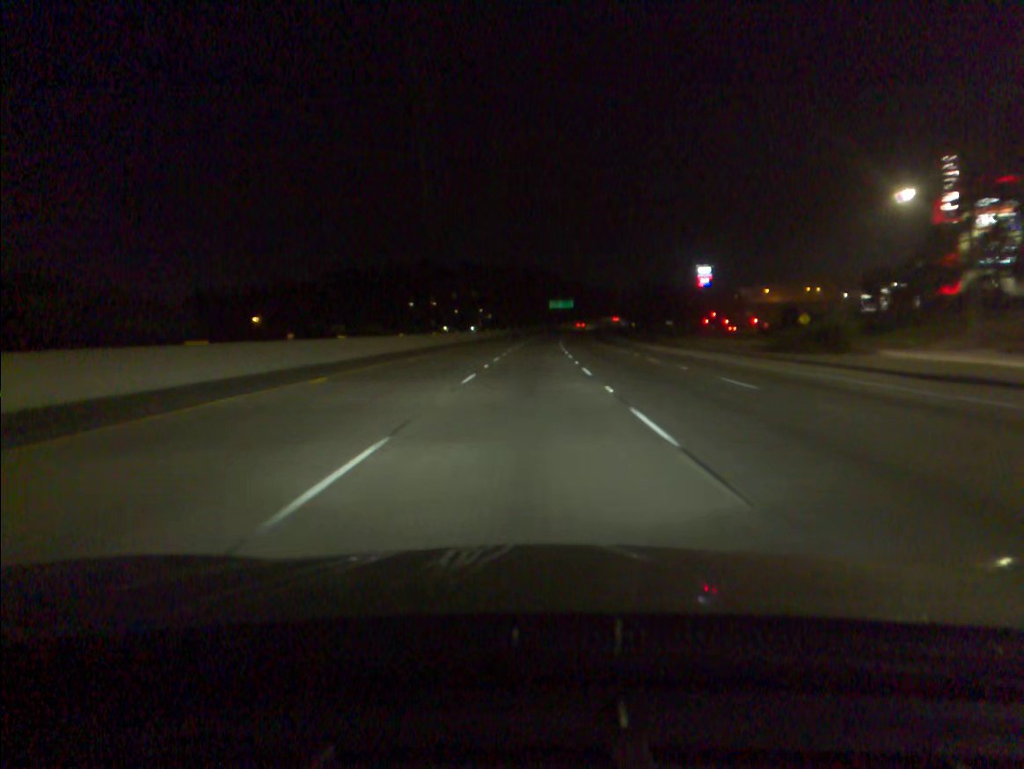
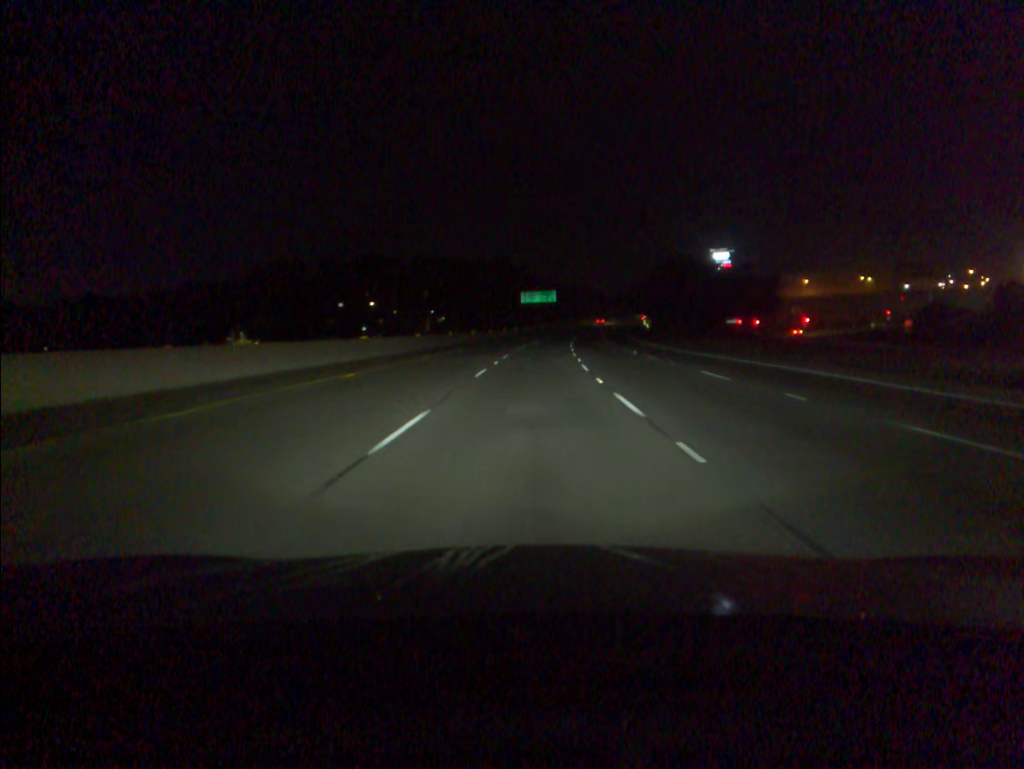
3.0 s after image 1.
(+1.5, +84.6) m; +2°
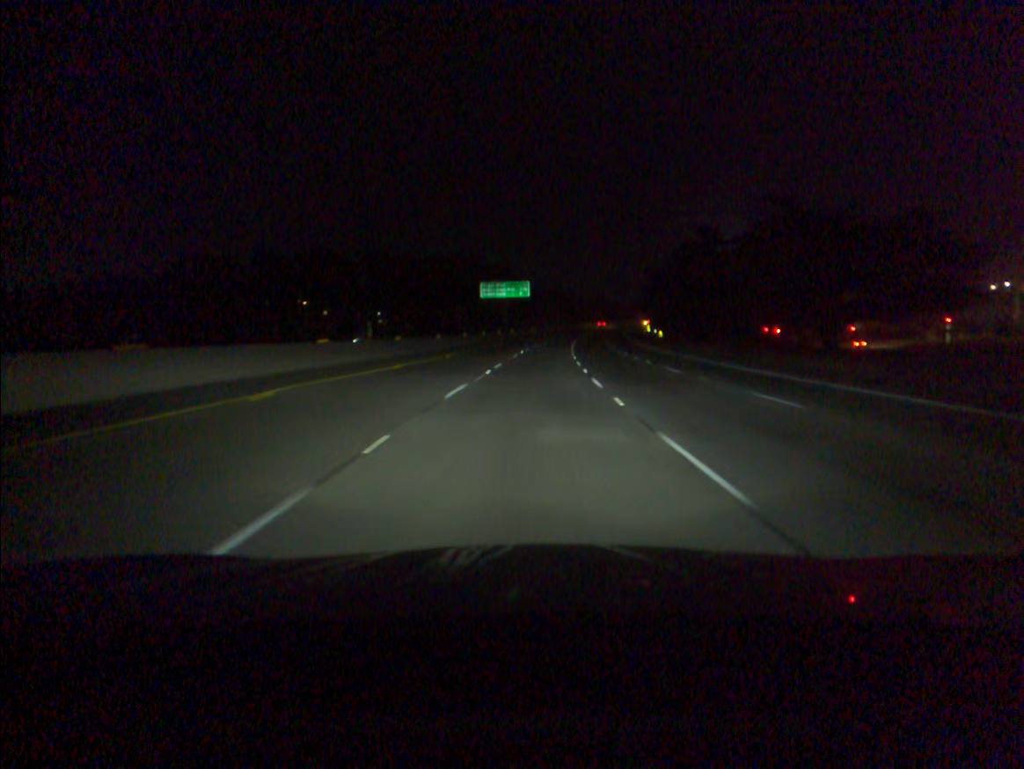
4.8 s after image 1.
(+0.9, +50.6) m; +2°
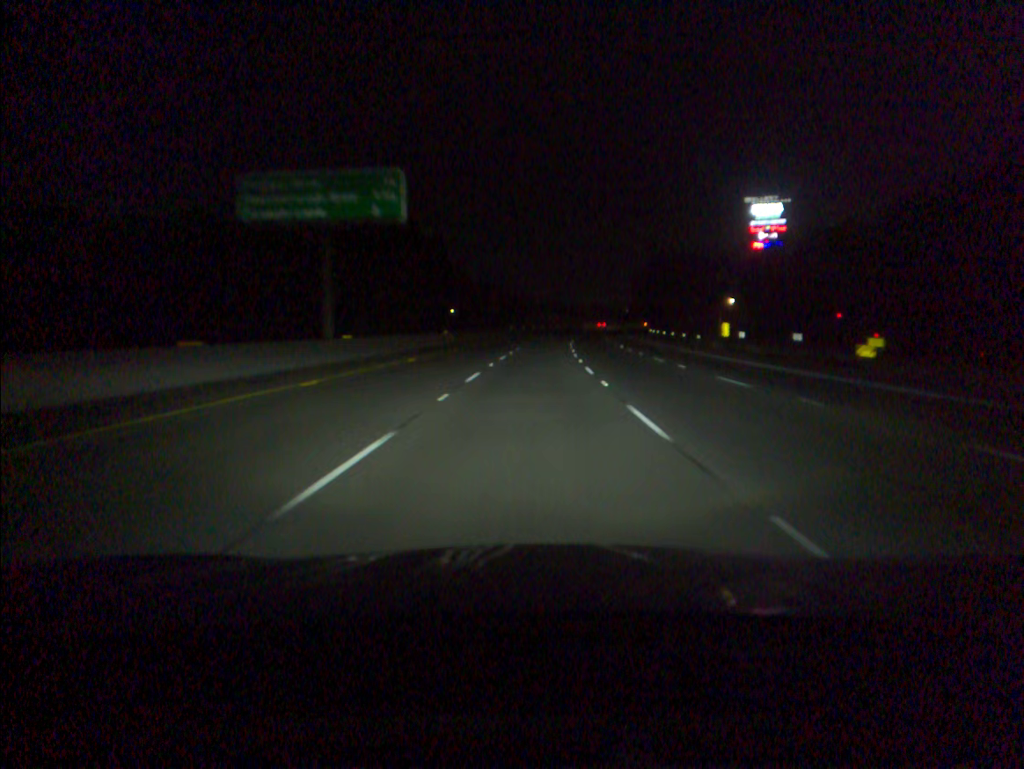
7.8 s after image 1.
(+2.9, +83.9) m; +4°
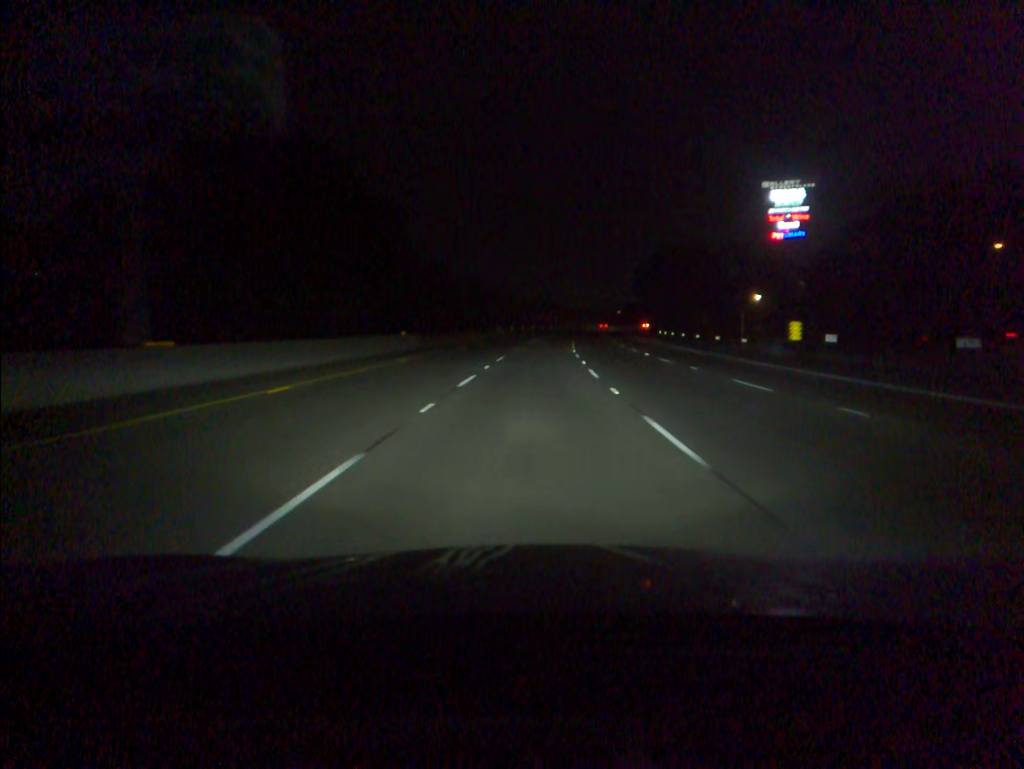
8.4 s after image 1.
(+0.1, +16.7) m; +1°
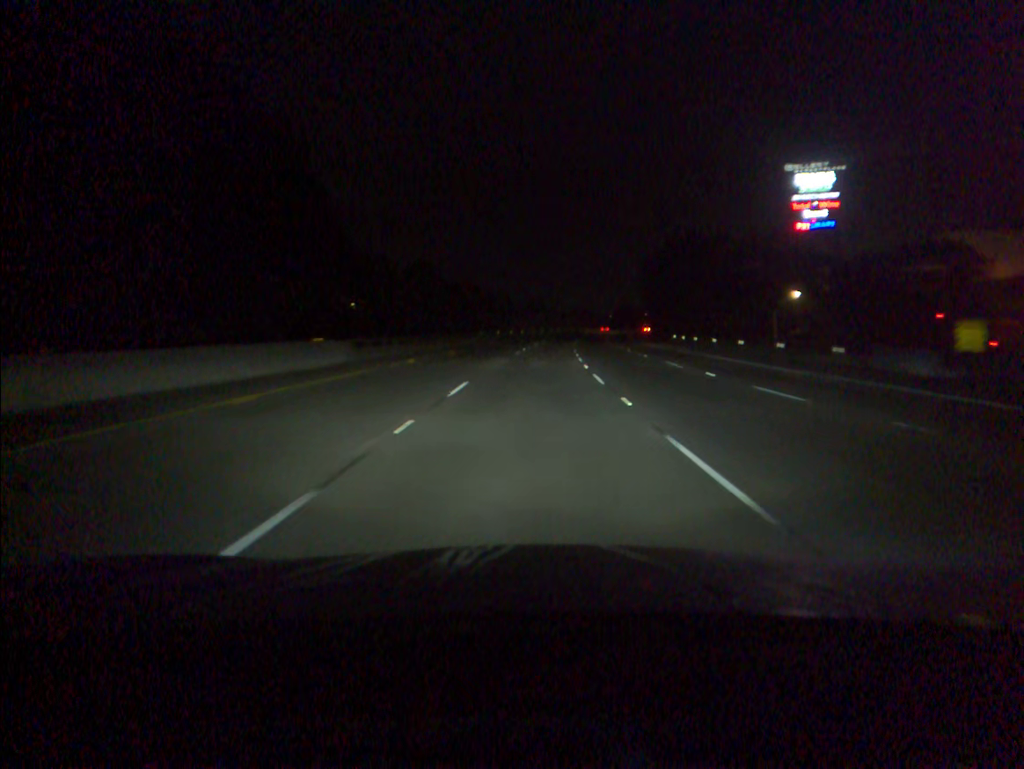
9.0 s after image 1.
(+0.1, +16.7) m; +1°
